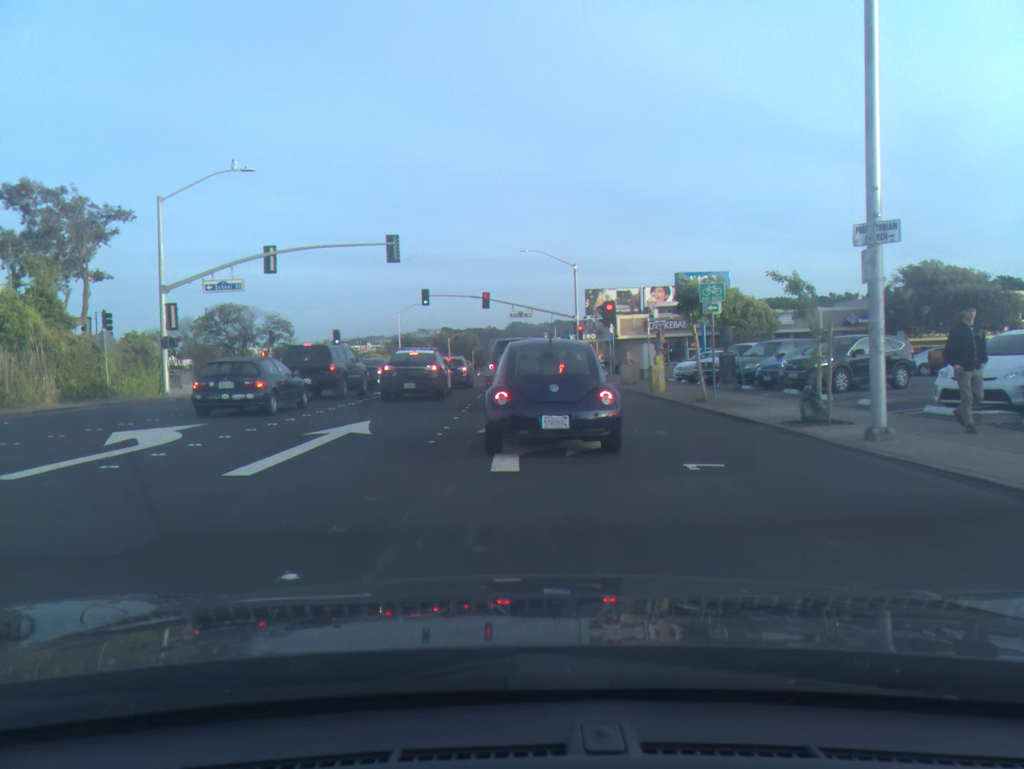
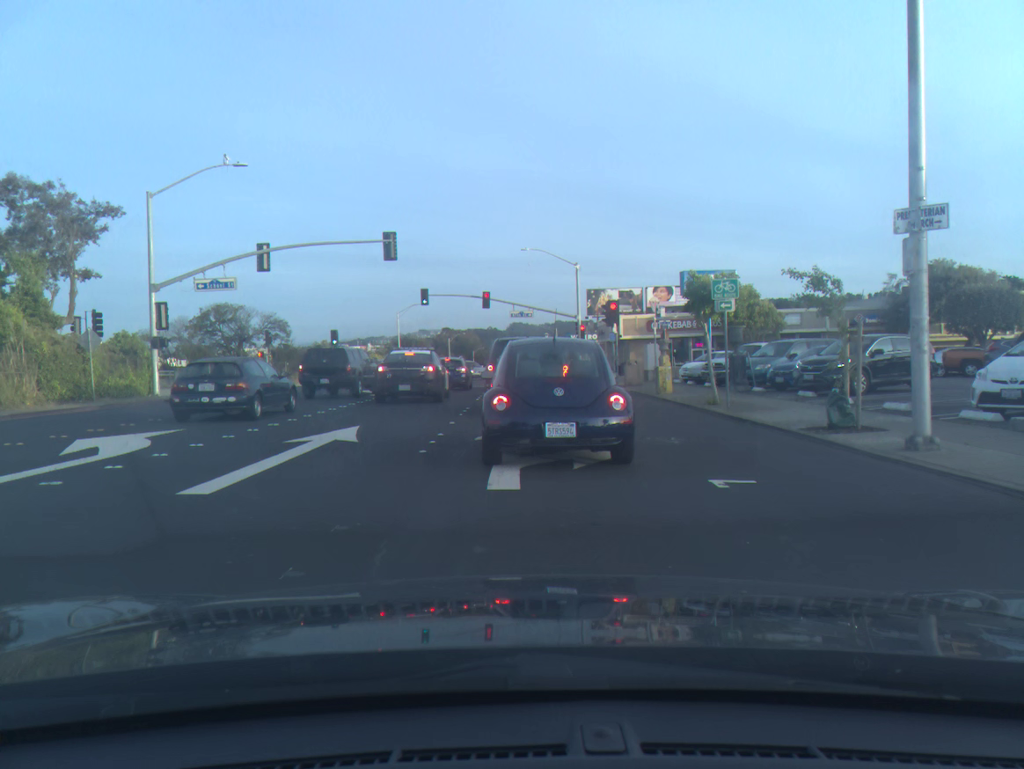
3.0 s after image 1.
(0.0, +1.0) m; 0°
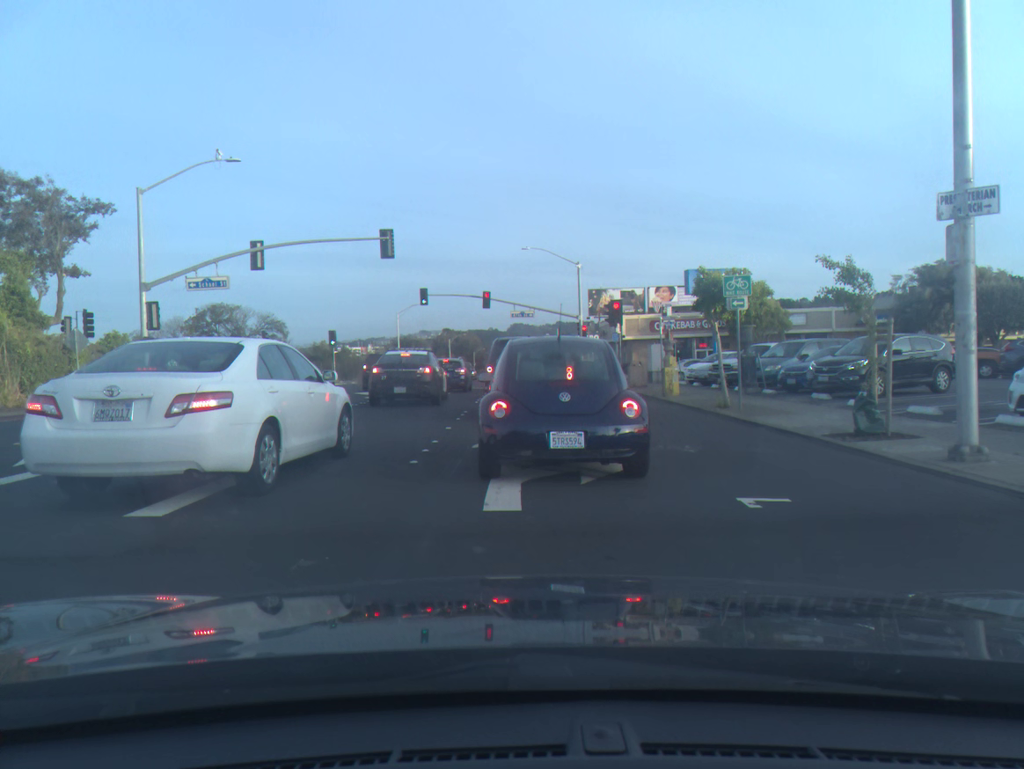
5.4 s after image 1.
(0.0, +0.9) m; 0°
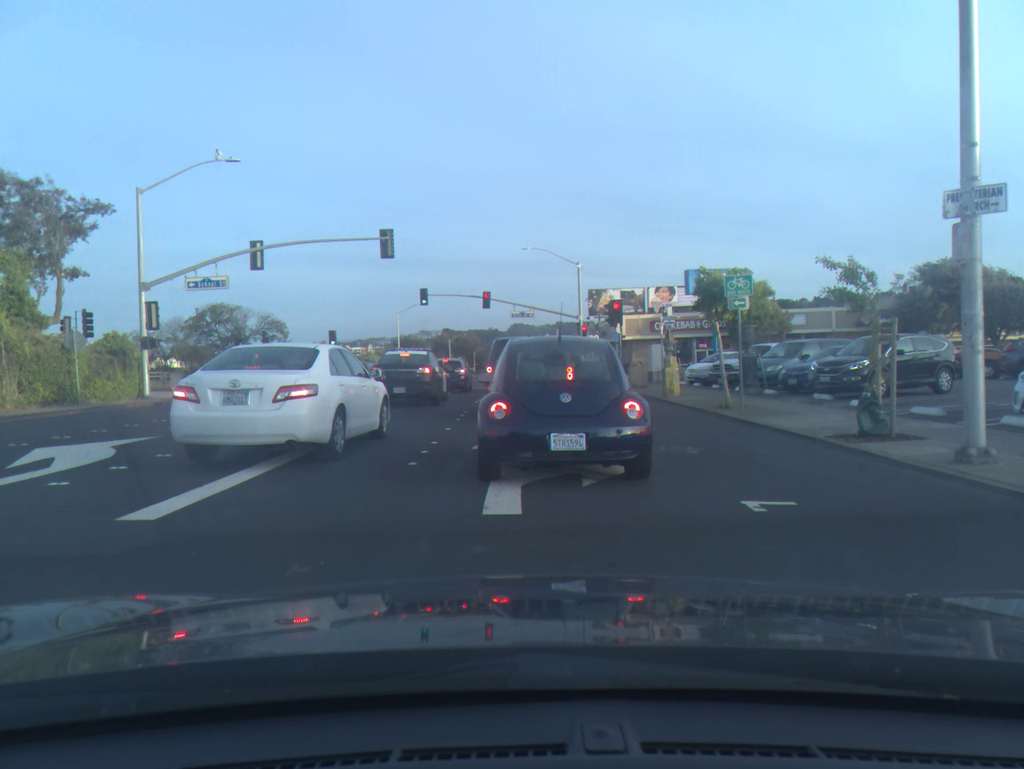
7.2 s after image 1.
(0.0, +0.1) m; 0°
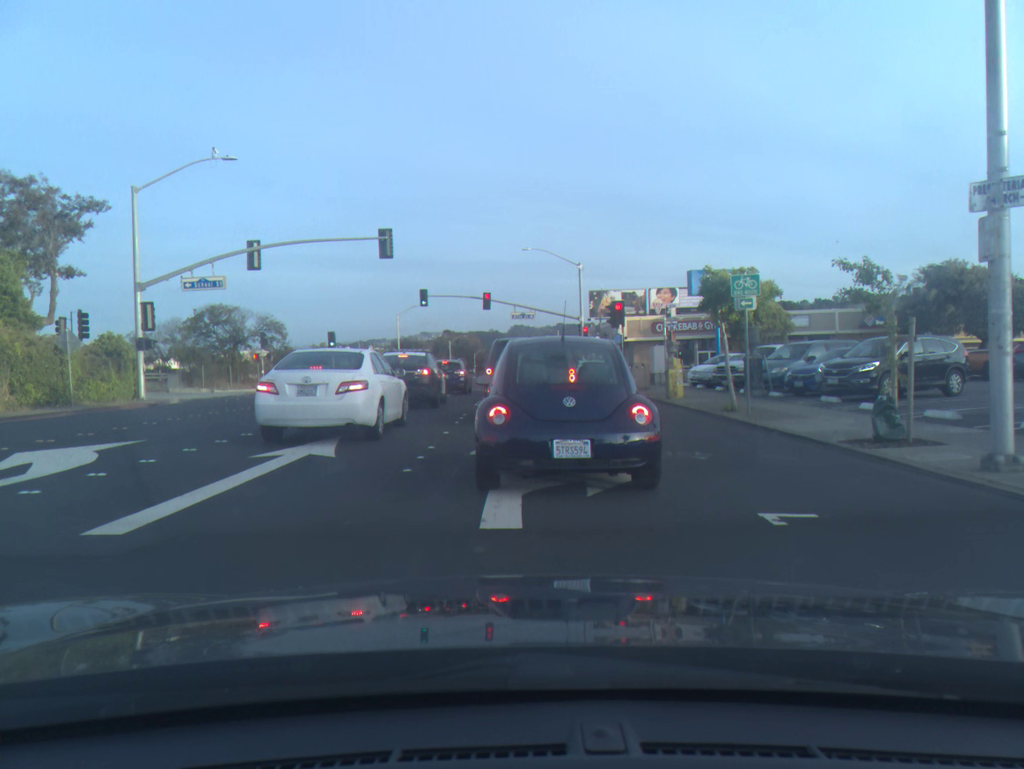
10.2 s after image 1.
(0.0, +0.4) m; 0°
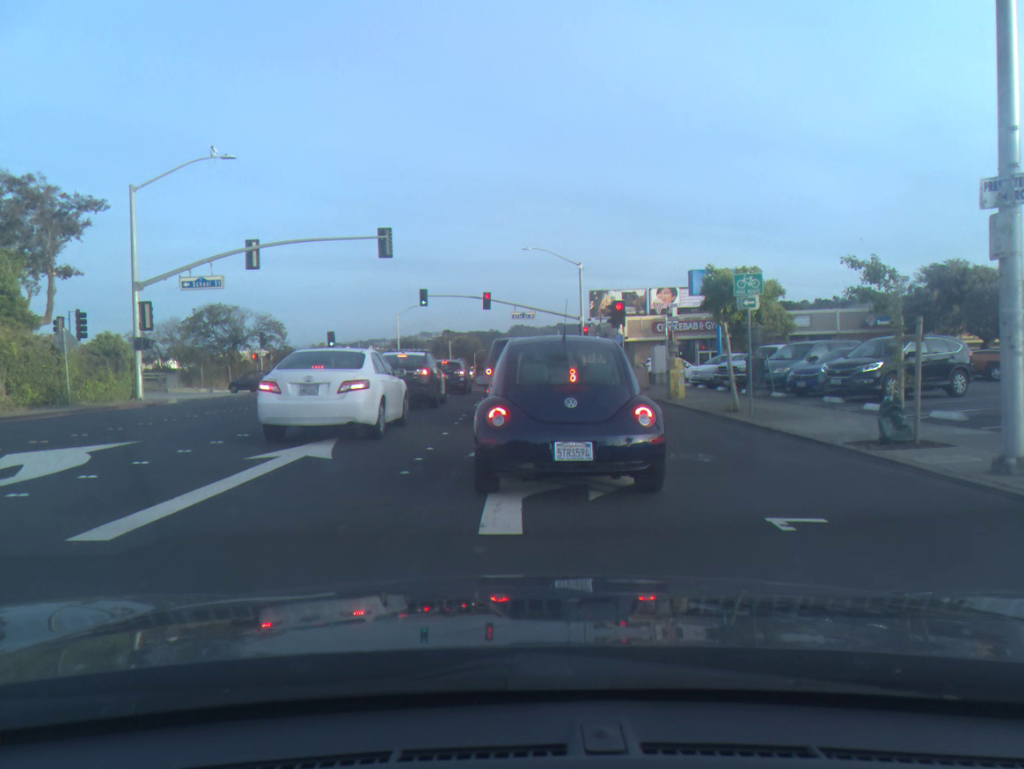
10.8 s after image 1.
(0.0, +0.2) m; 0°
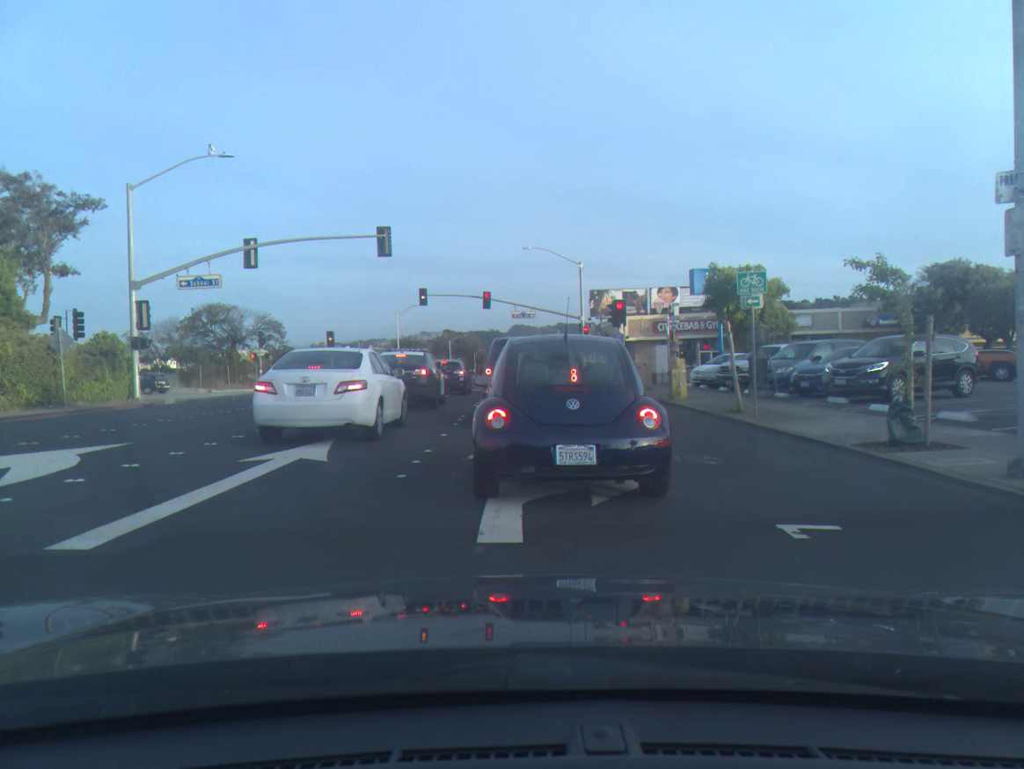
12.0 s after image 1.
(0.0, +0.2) m; 0°
